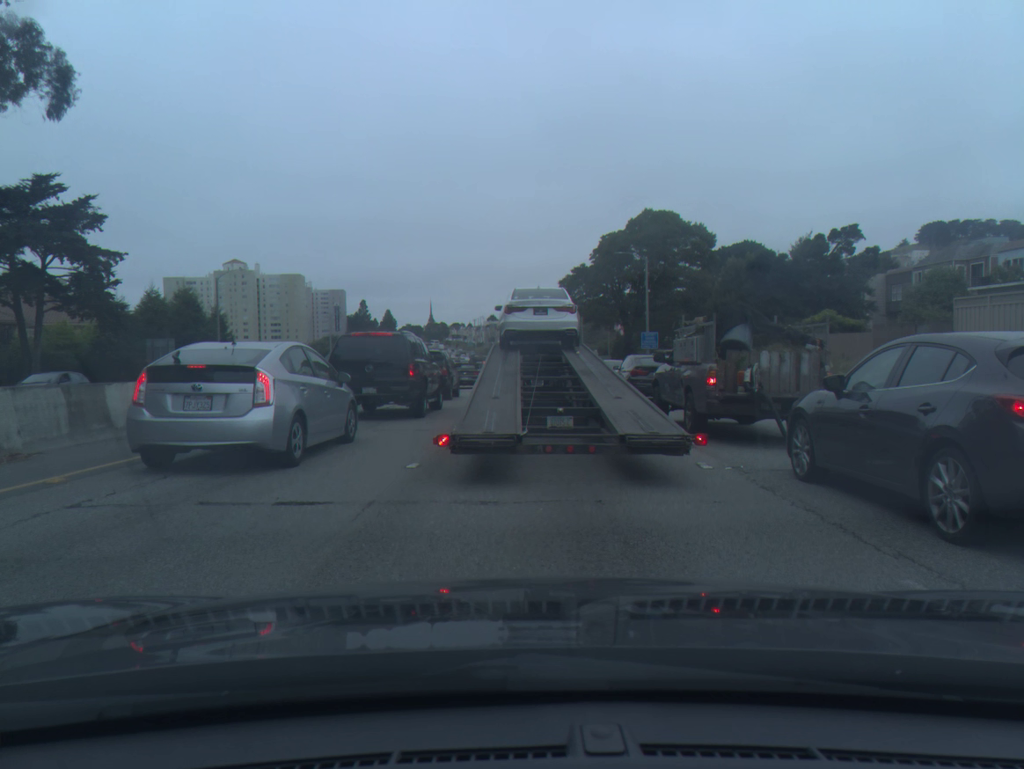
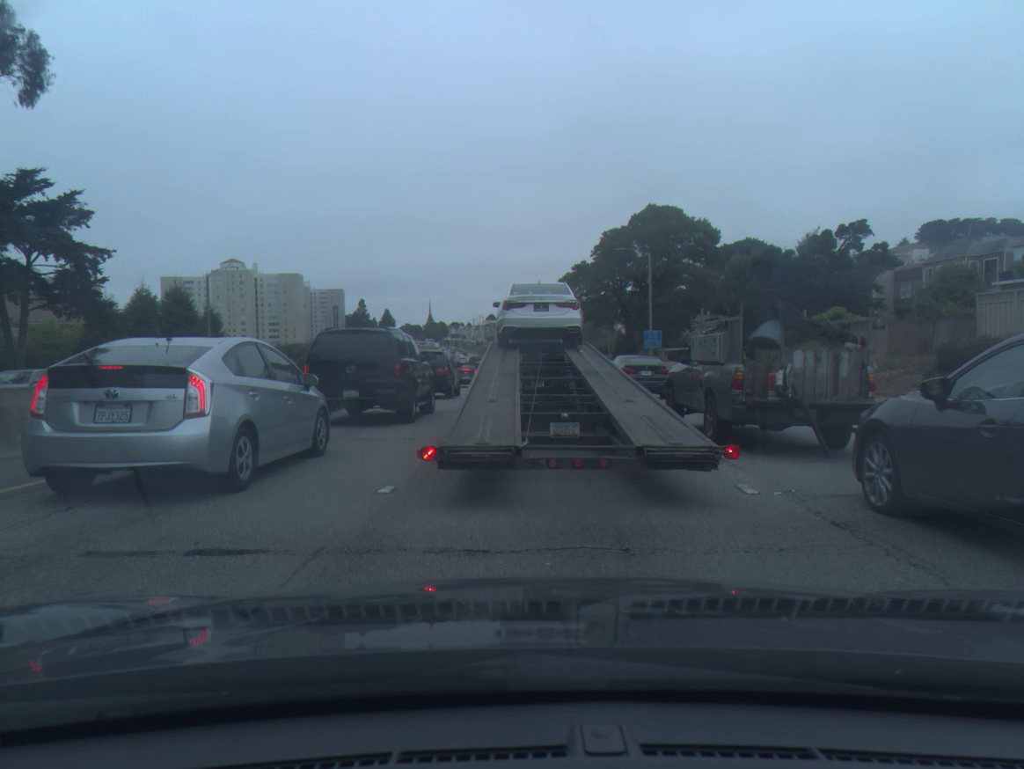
(0.0, +1.7) m; 0°
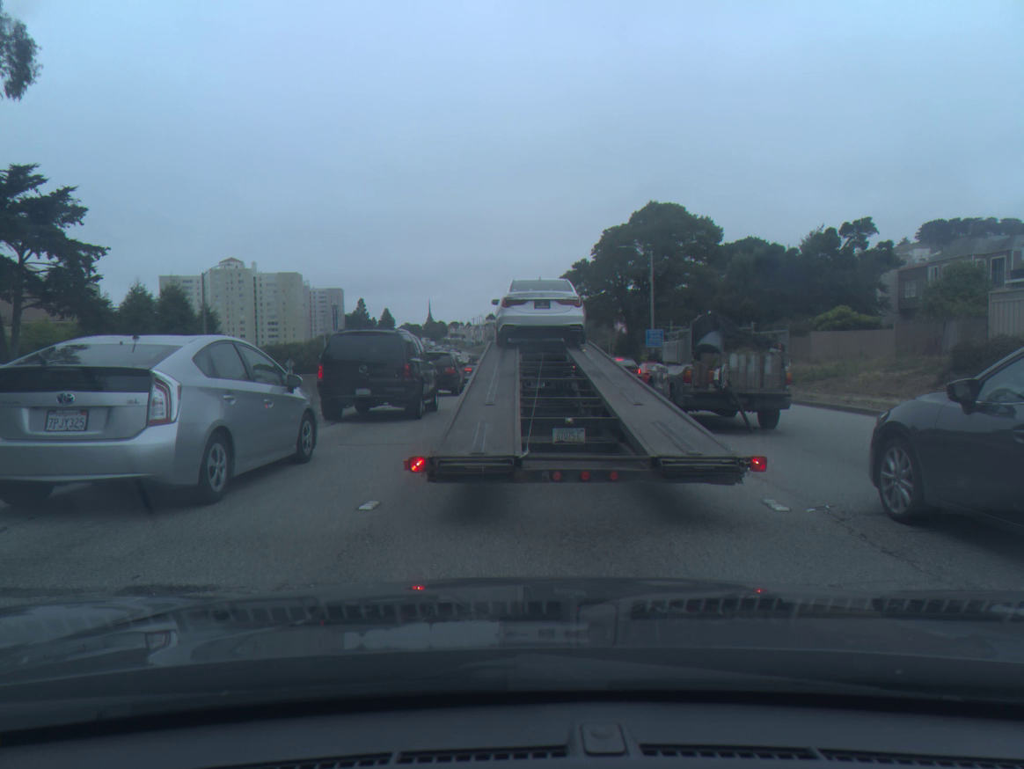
(0.0, +0.8) m; 0°
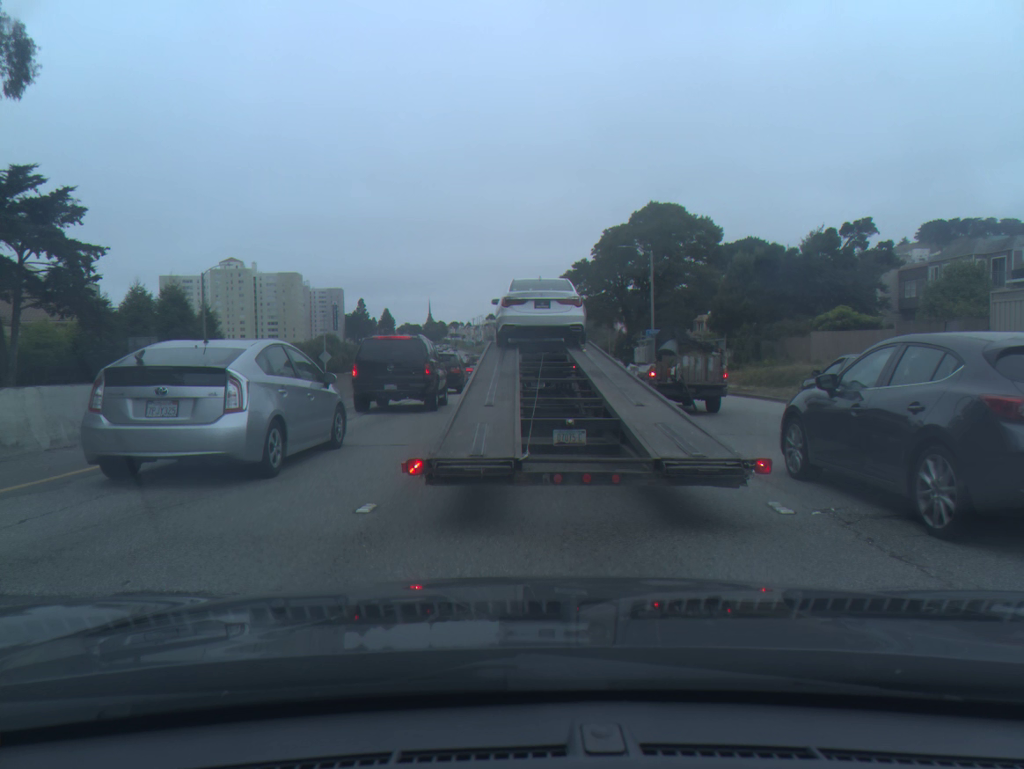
(0.0, +0.1) m; 0°
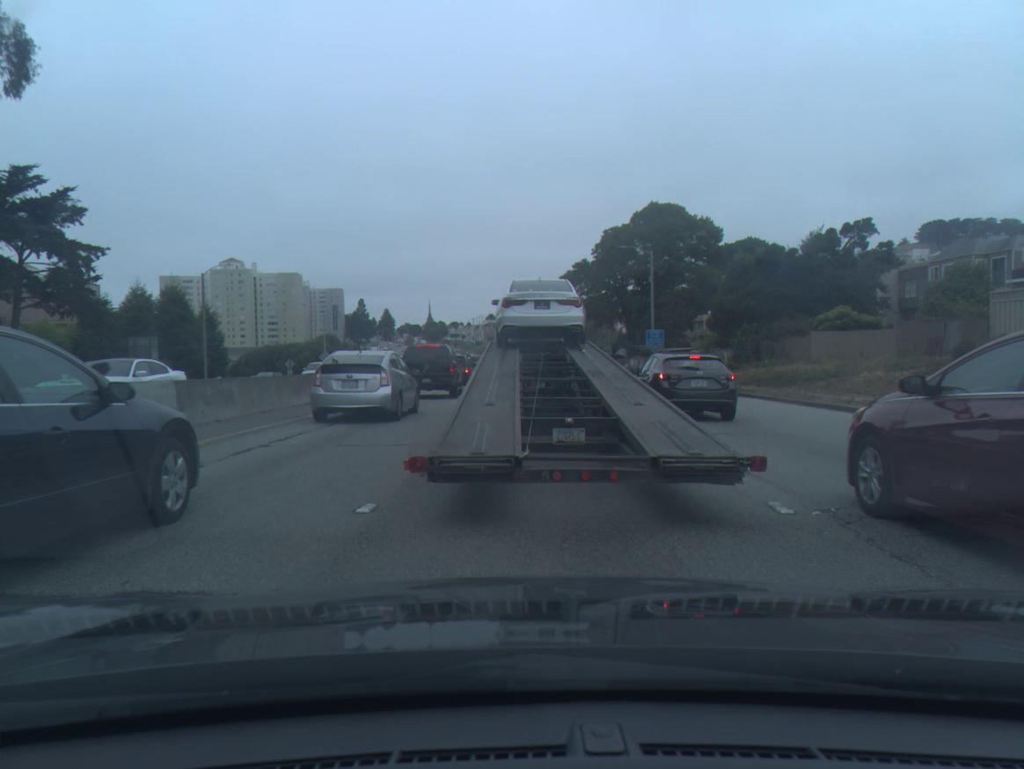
(+0.1, 0.0) m; 0°
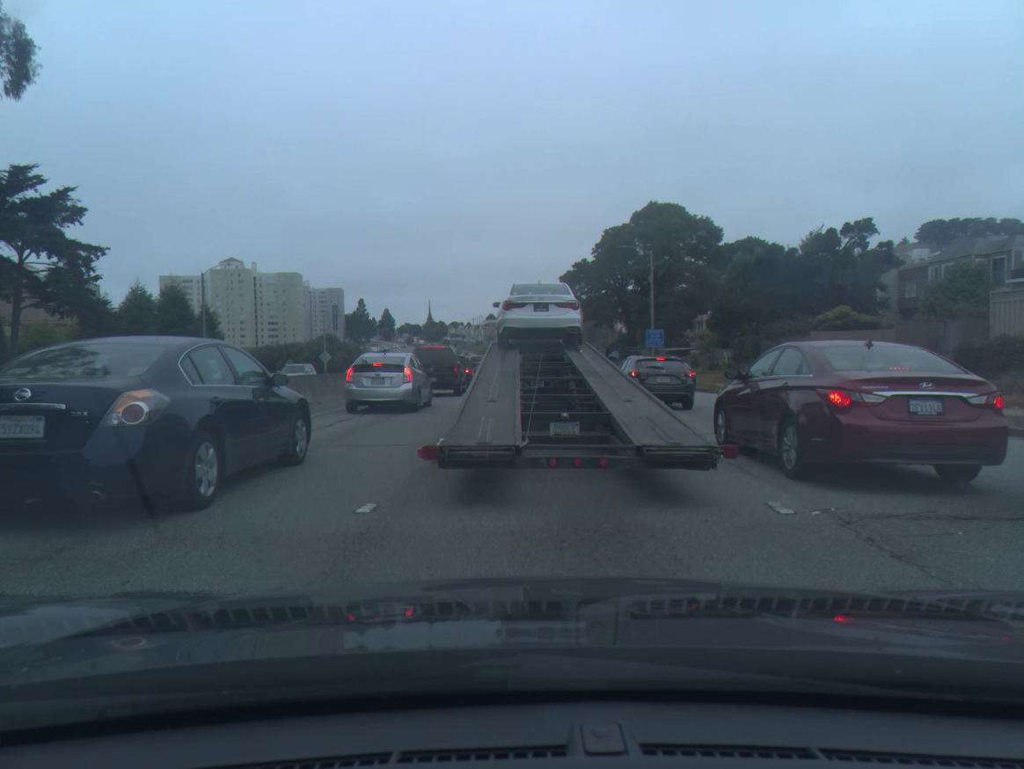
(0.0, 0.0) m; 0°
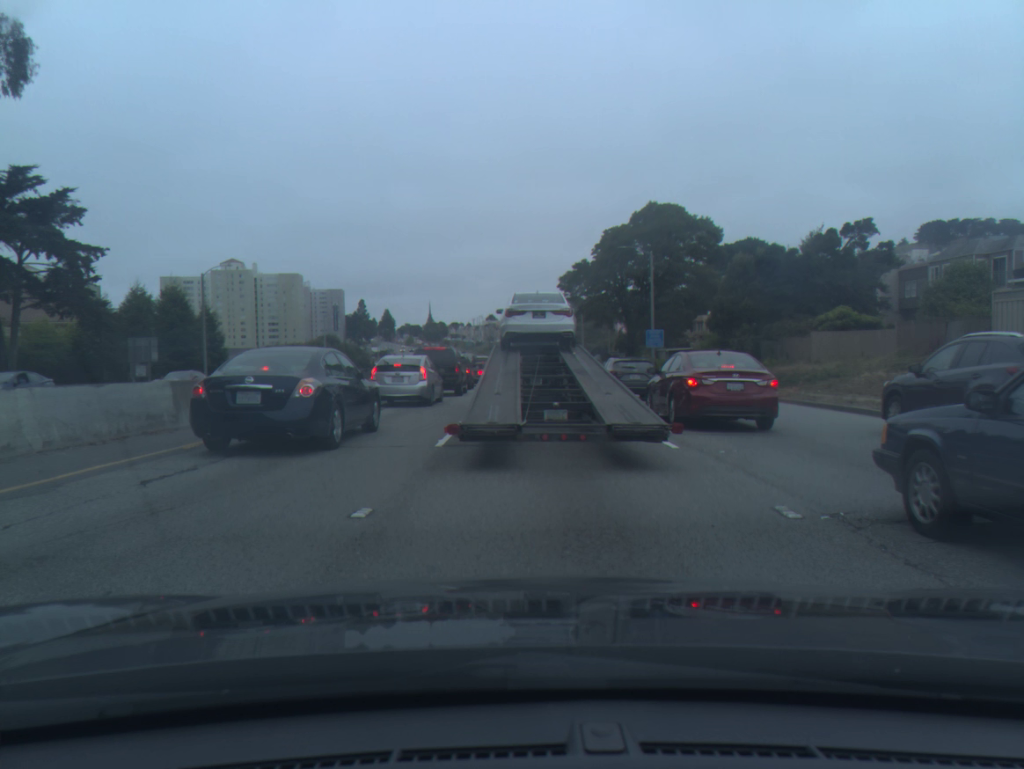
(0.0, +0.1) m; 0°
